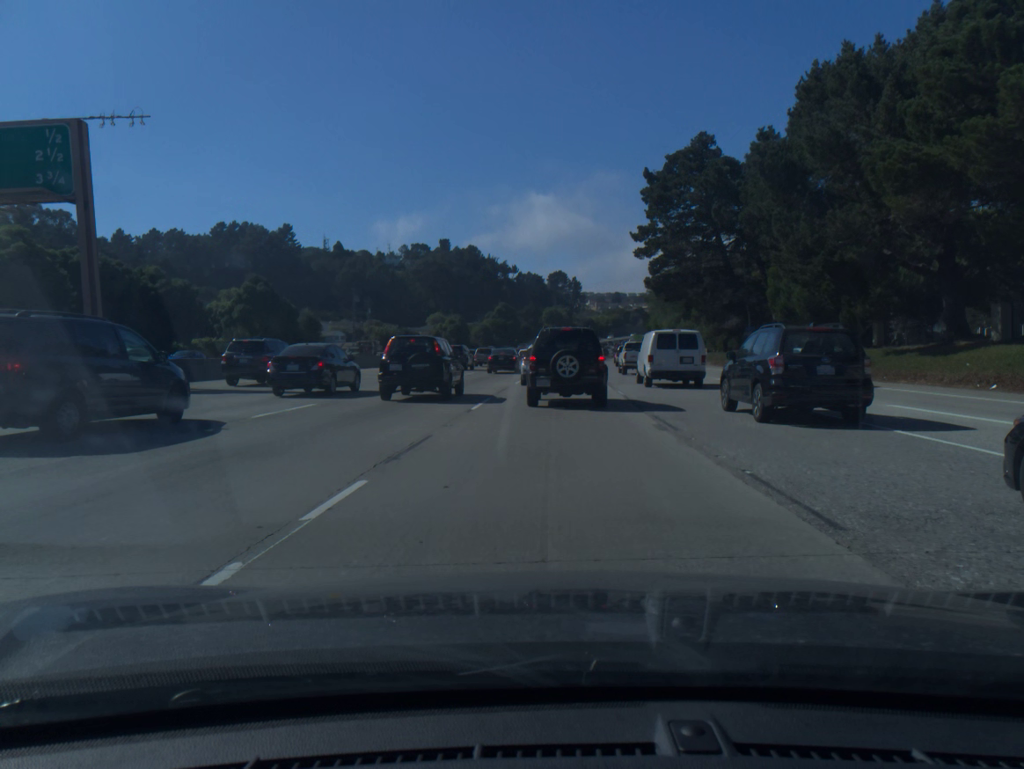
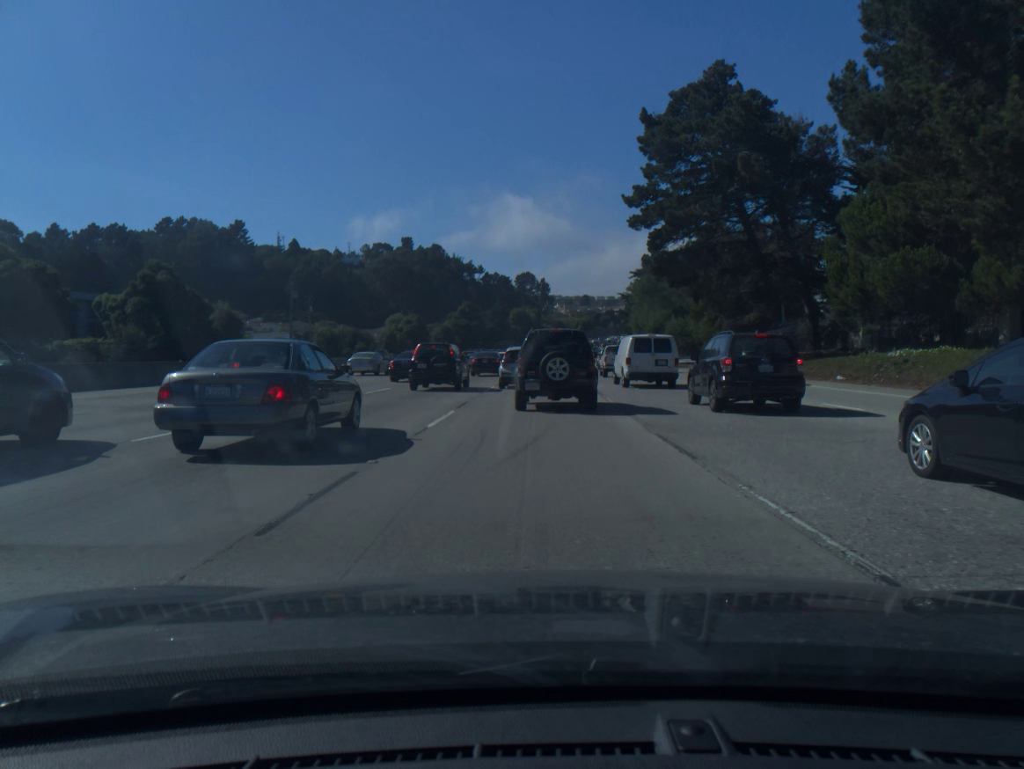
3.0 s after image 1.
(+0.3, +18.1) m; +2°
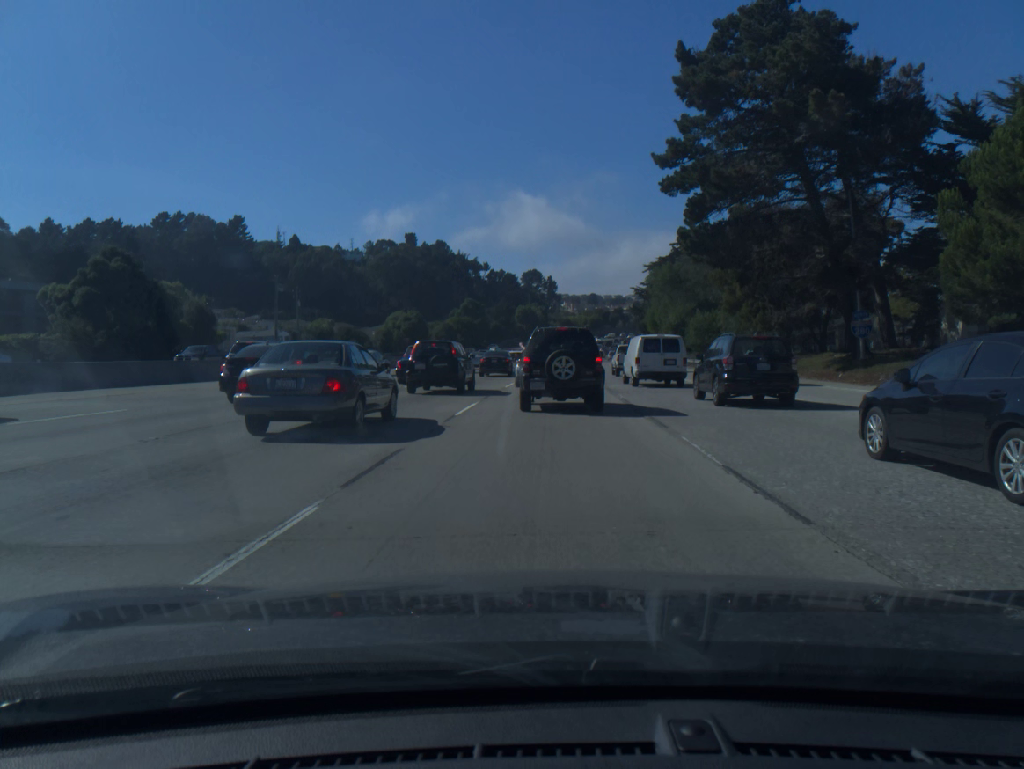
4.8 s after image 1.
(-0.1, +10.9) m; -1°
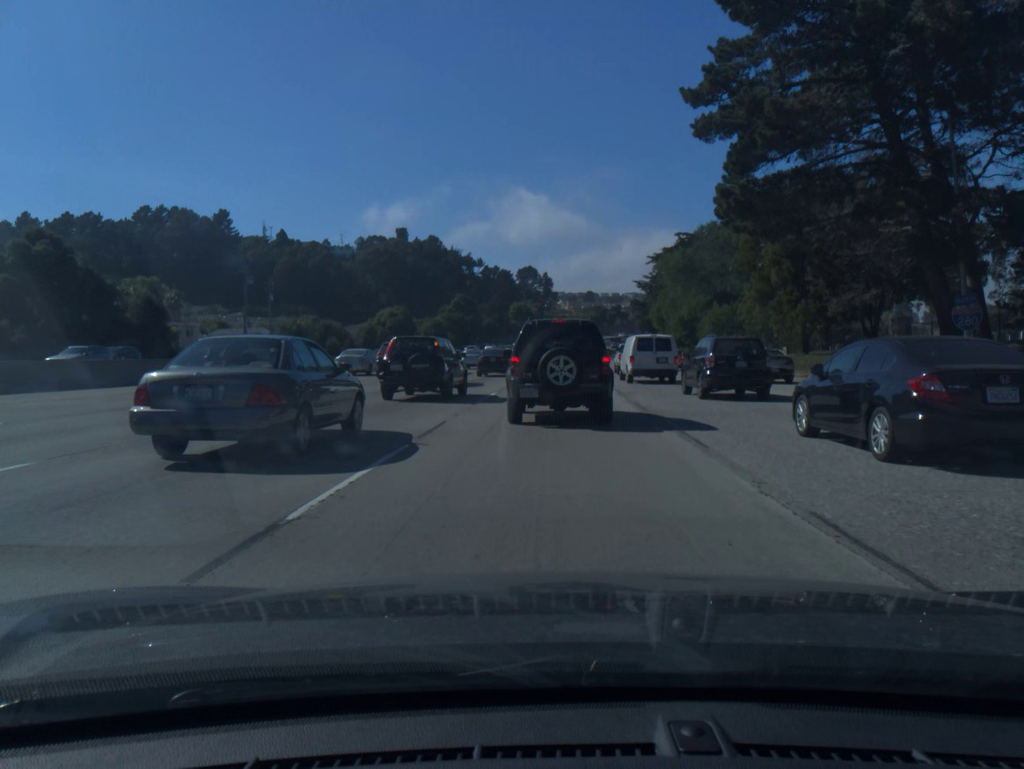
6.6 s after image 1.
(+0.1, +10.1) m; 0°
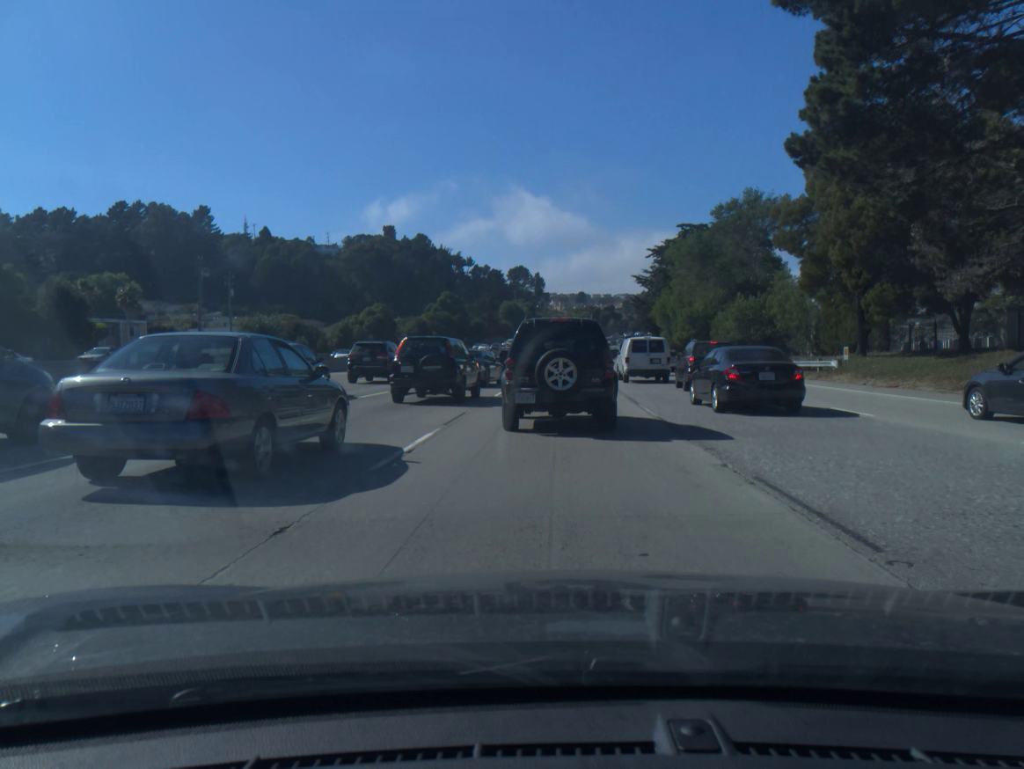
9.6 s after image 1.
(+0.1, +12.1) m; 0°
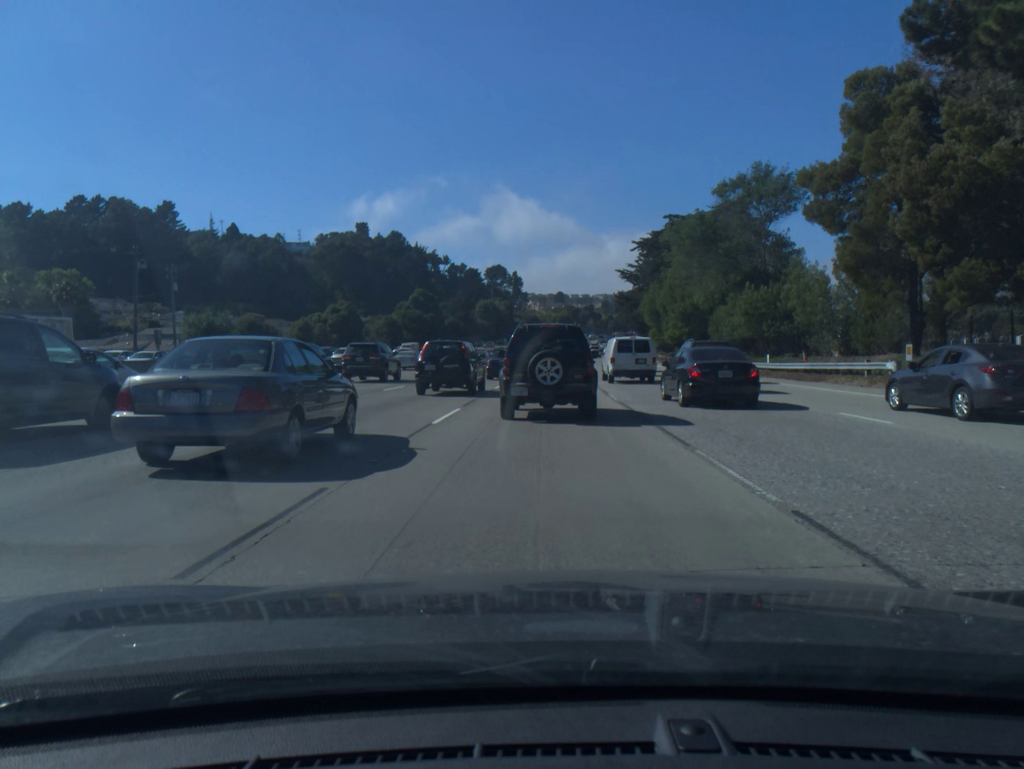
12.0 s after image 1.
(+0.3, +9.3) m; +2°
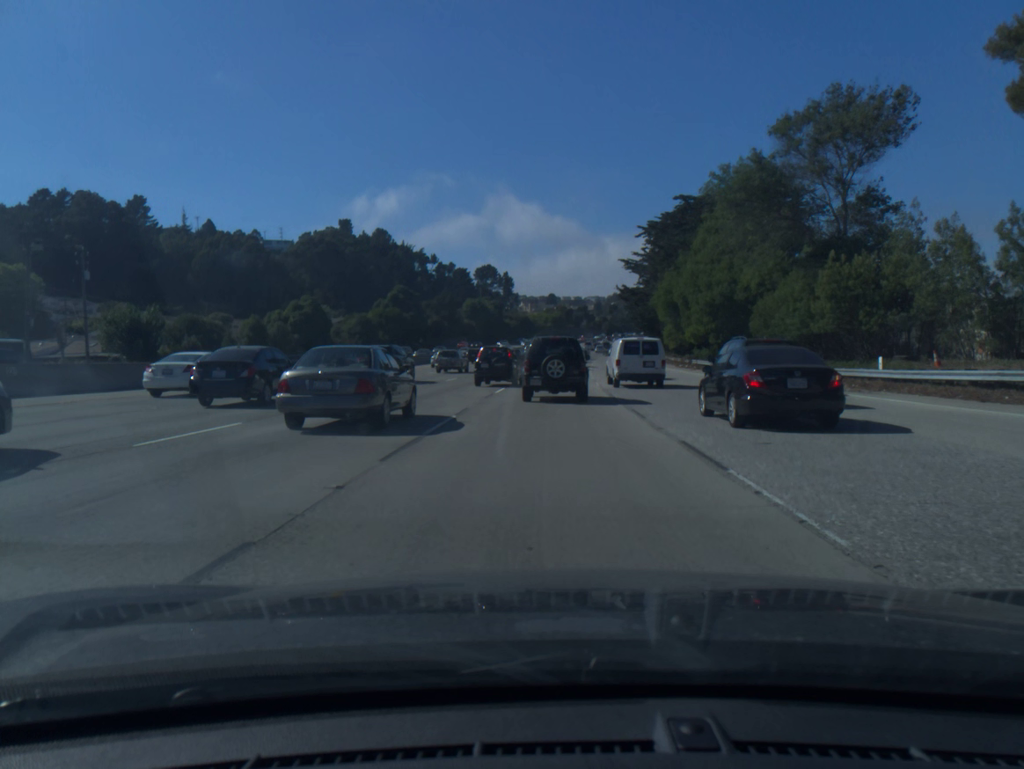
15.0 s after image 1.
(0.0, +16.3) m; 0°
